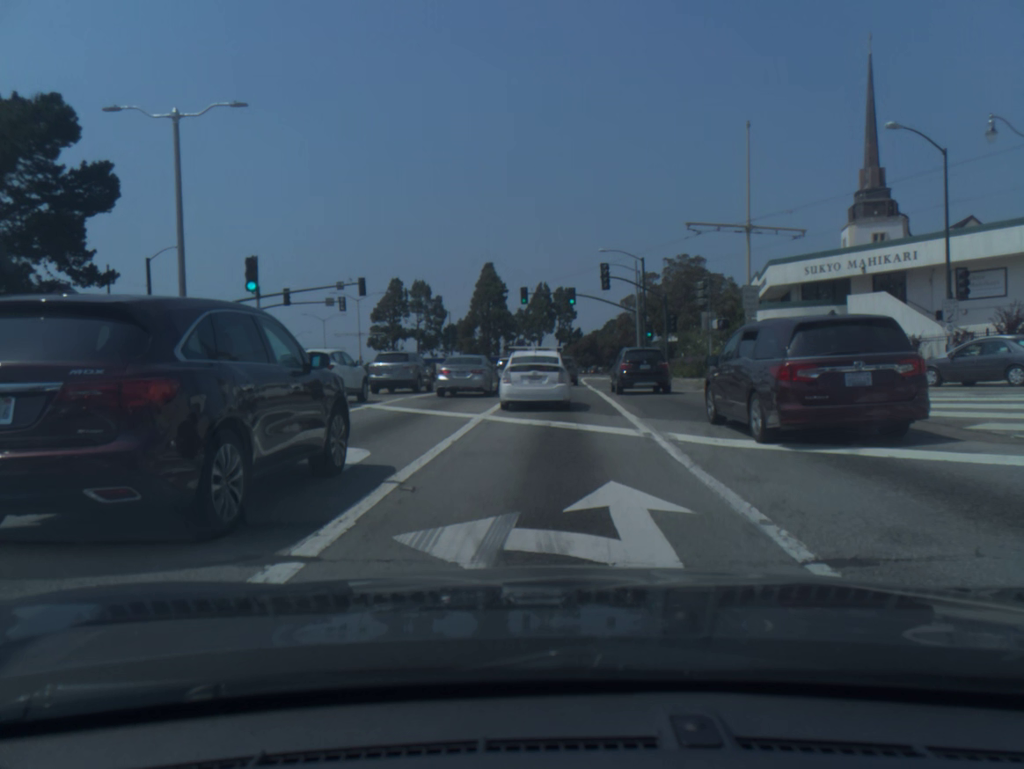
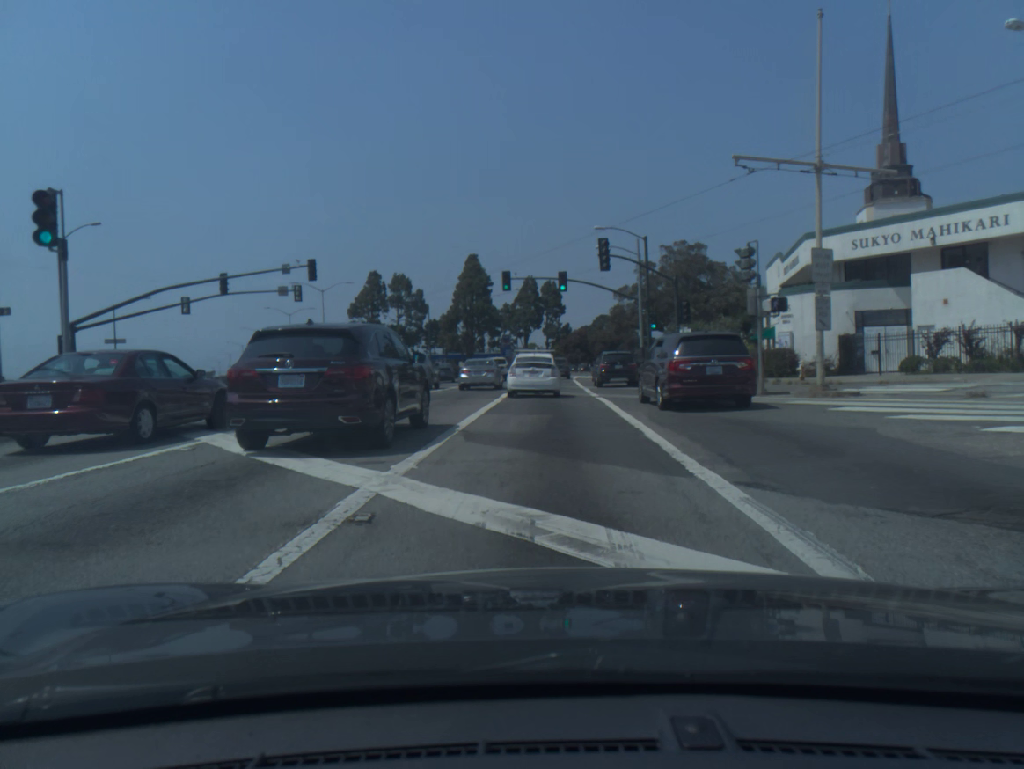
(0.0, +8.9) m; +1°
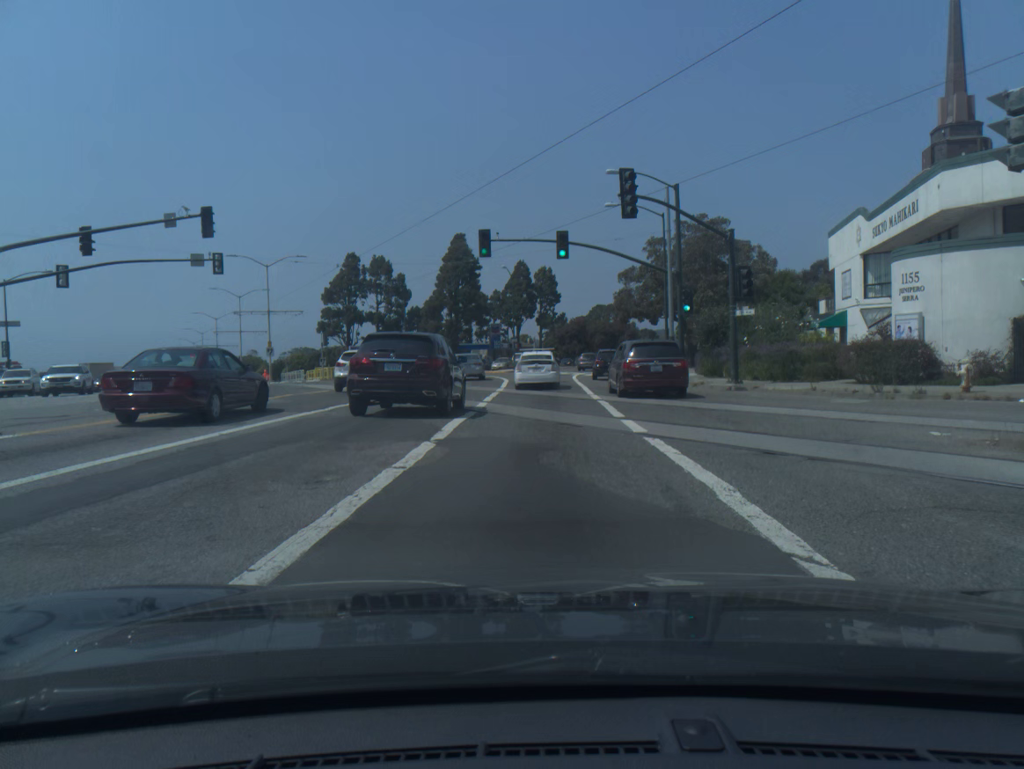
(0.0, +13.6) m; +1°
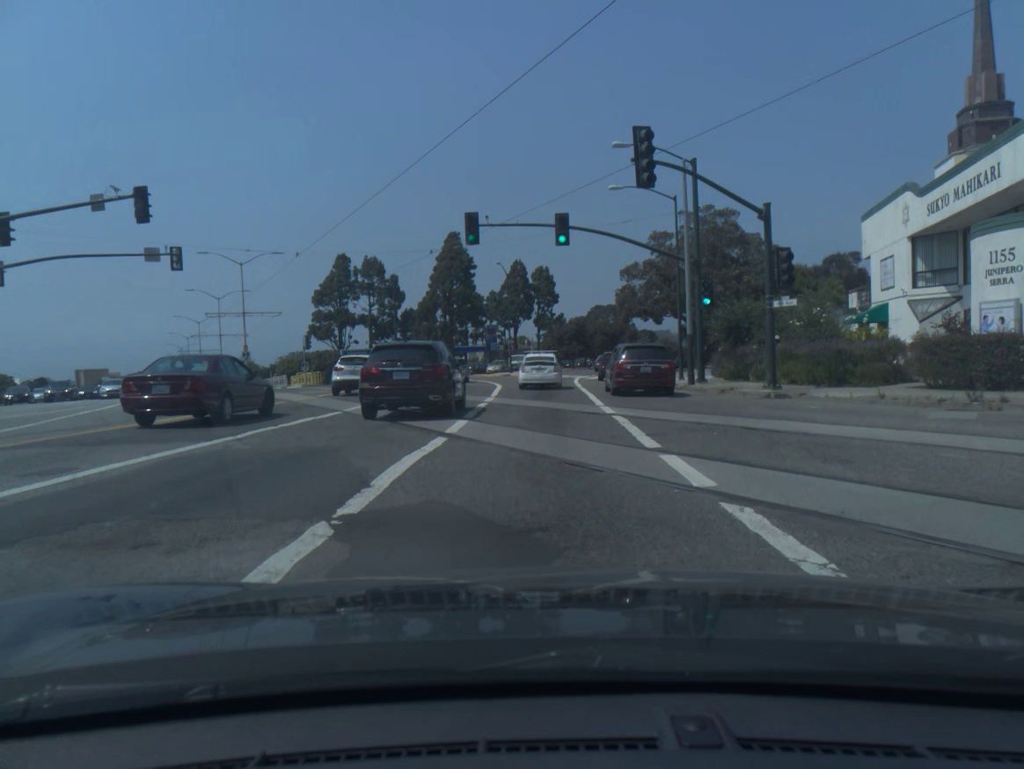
(0.0, +5.1) m; 0°
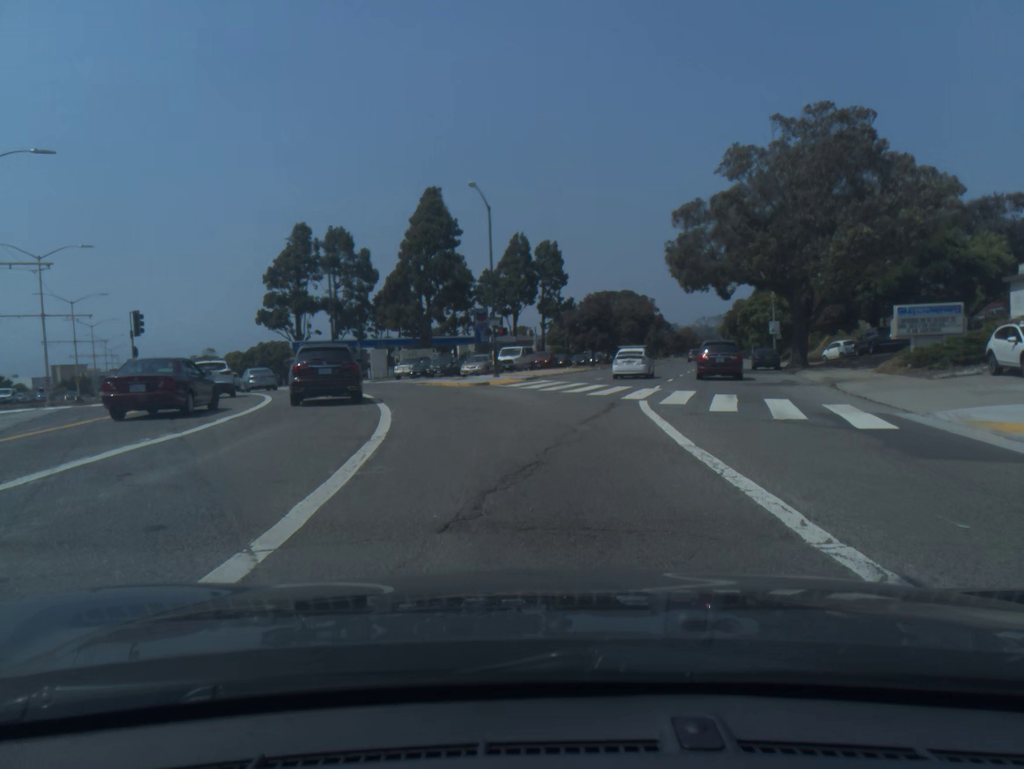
(-0.4, +29.8) m; 0°
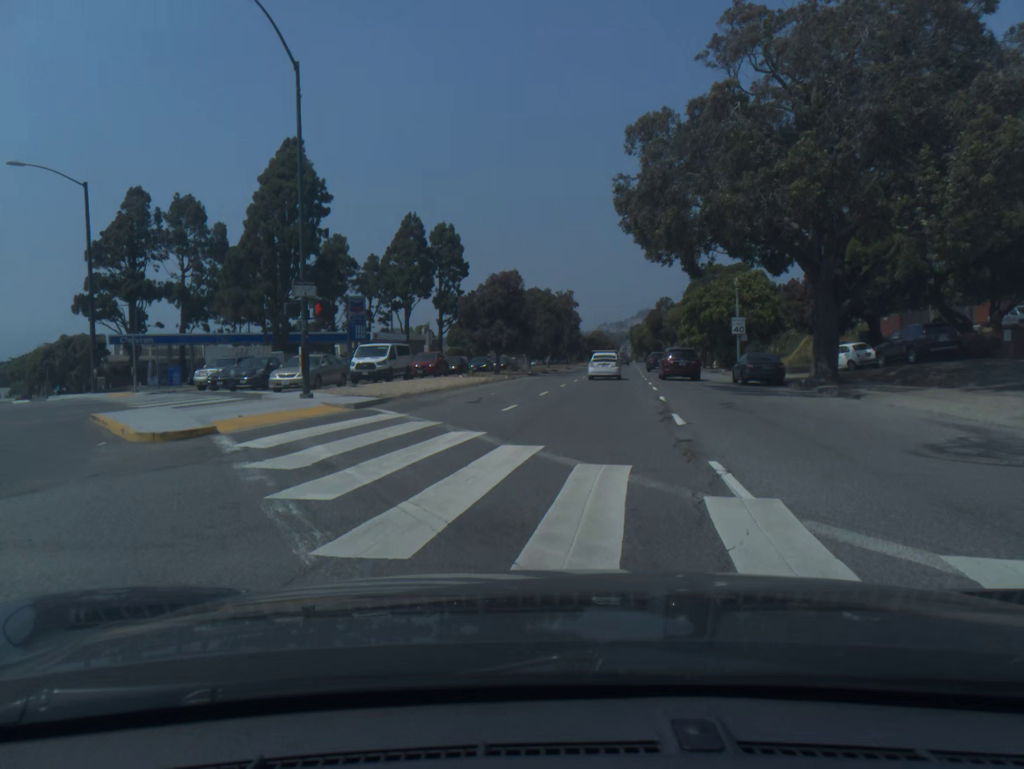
(+1.0, +20.8) m; +6°
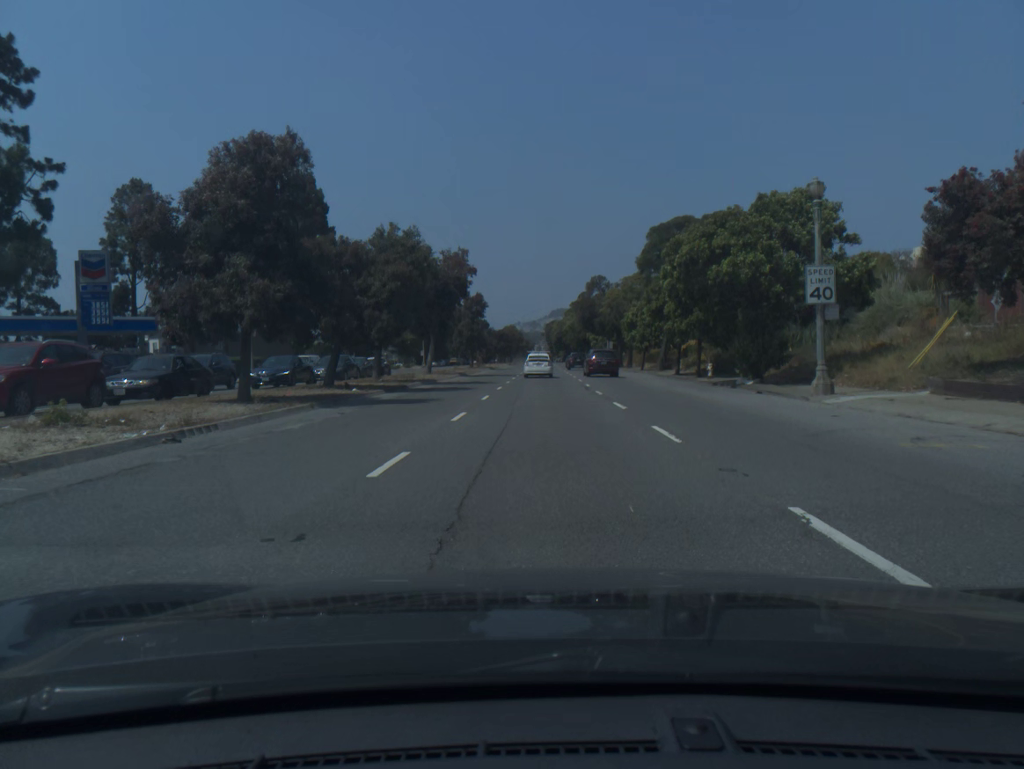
(+2.2, +31.5) m; +6°
